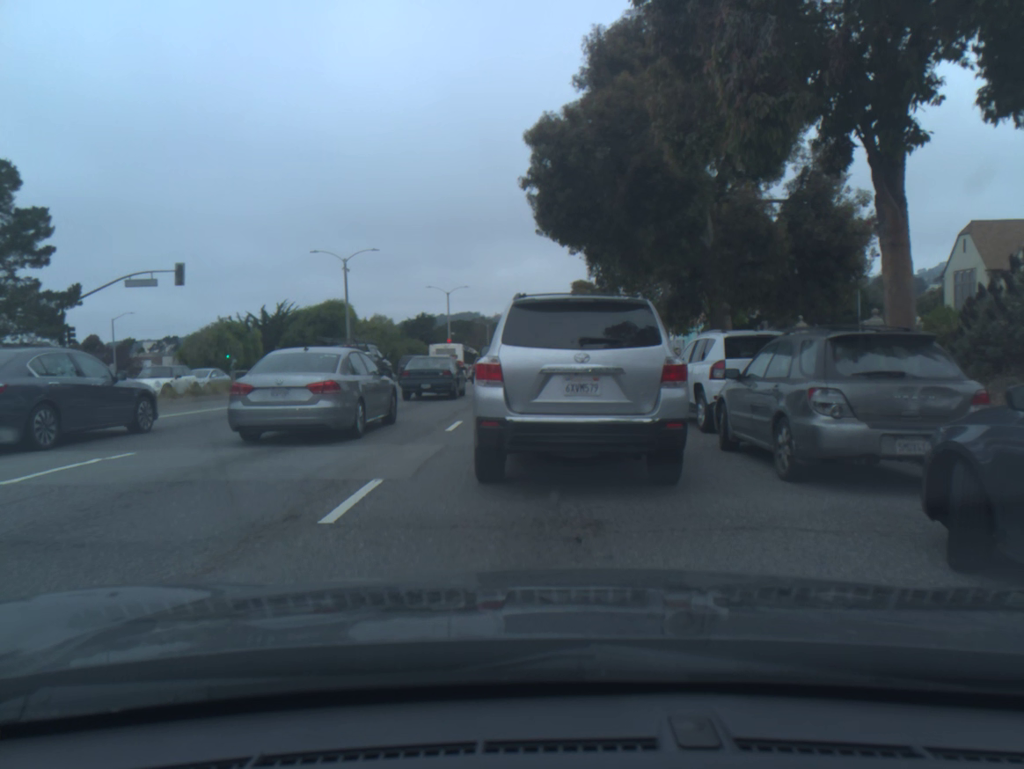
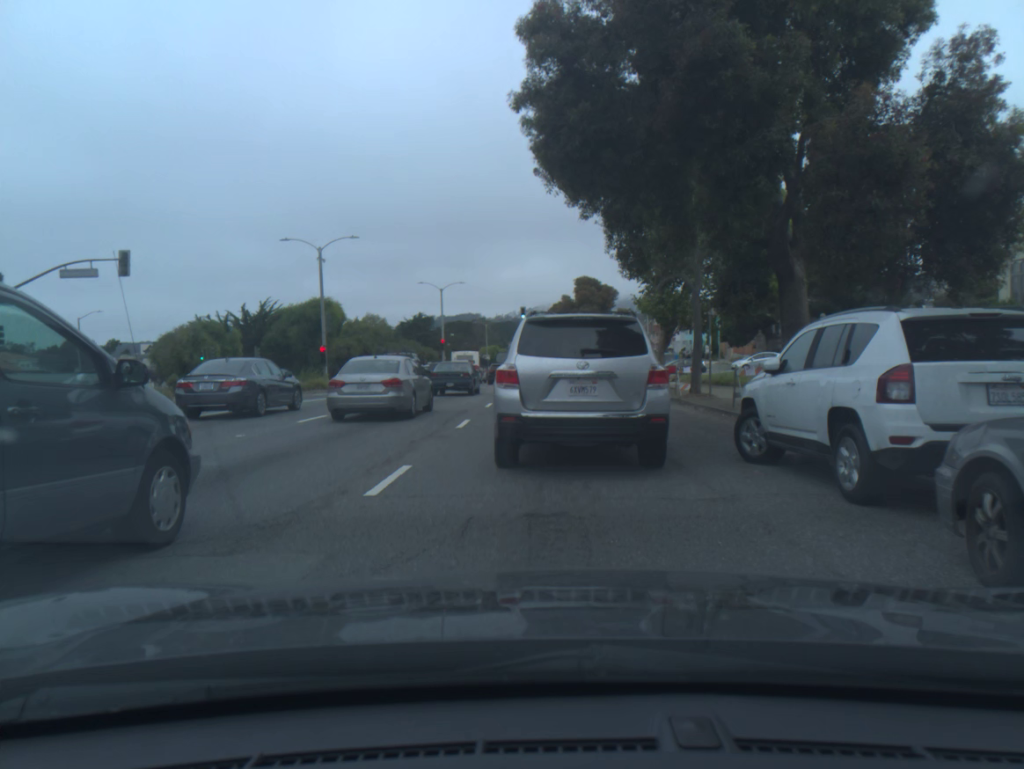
(0.0, +6.0) m; 0°
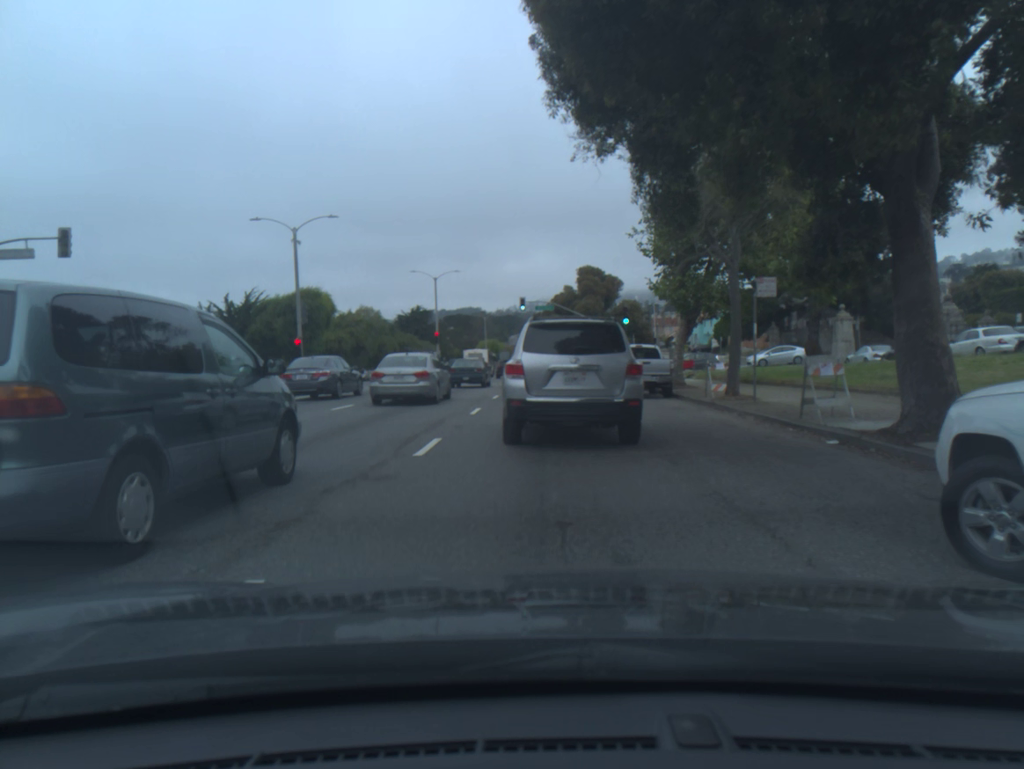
(0.0, +4.9) m; 0°
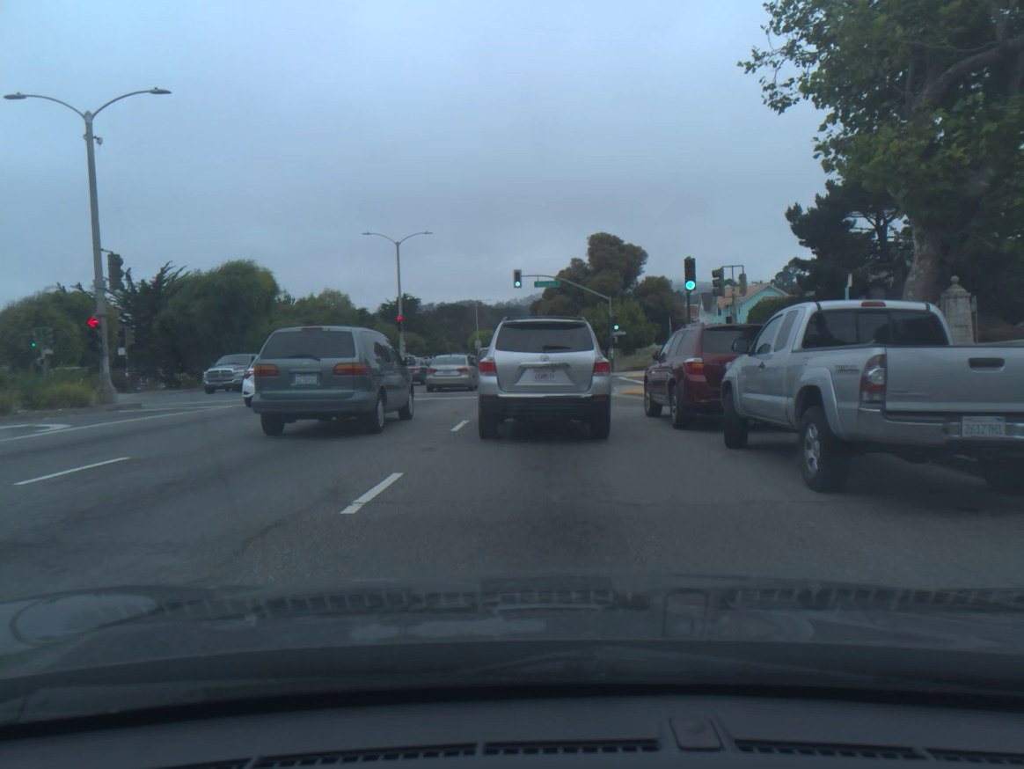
(-0.1, +18.4) m; 0°
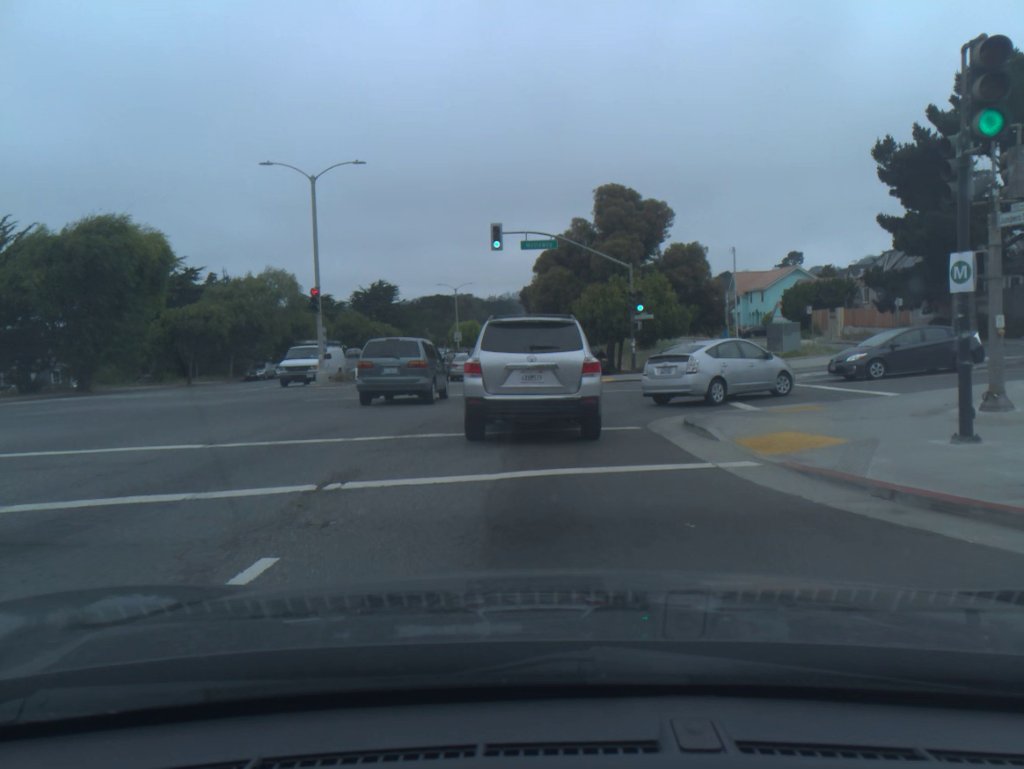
(0.0, +17.5) m; 0°
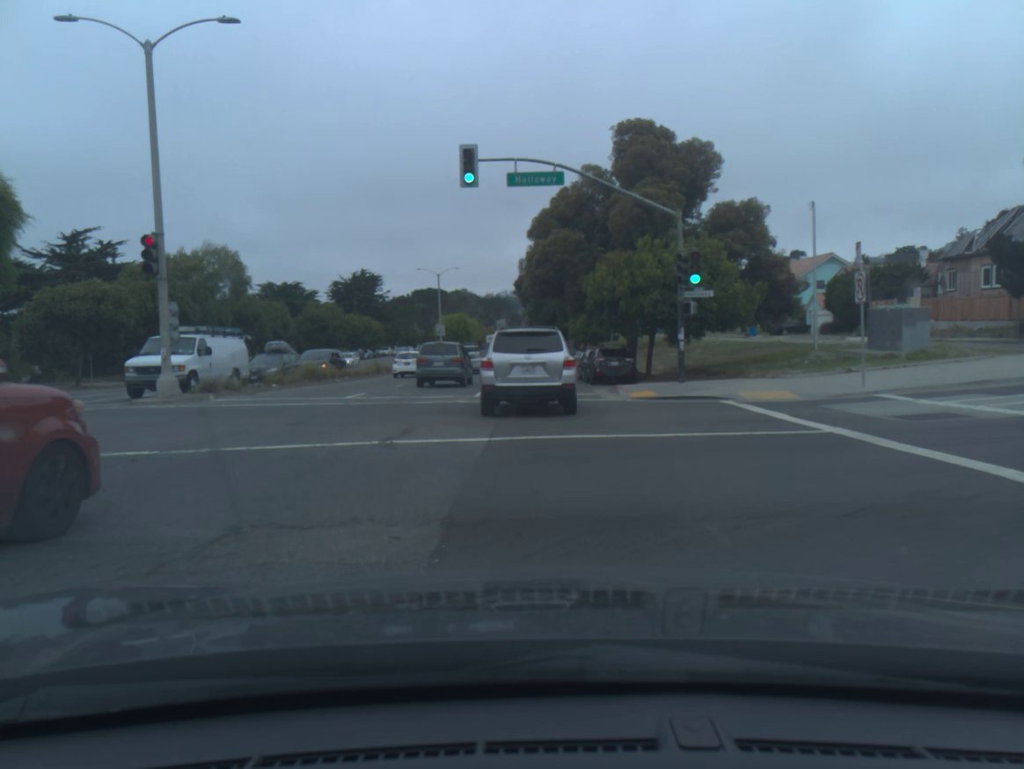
(0.0, +14.4) m; 0°
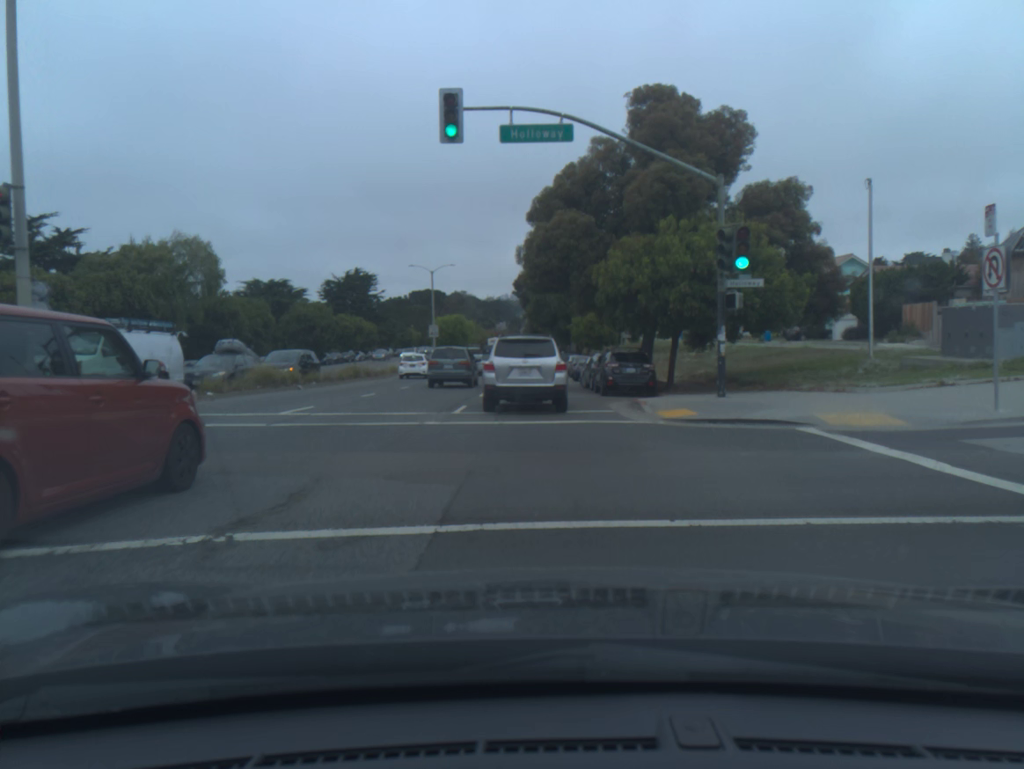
(0.0, +5.5) m; 0°
